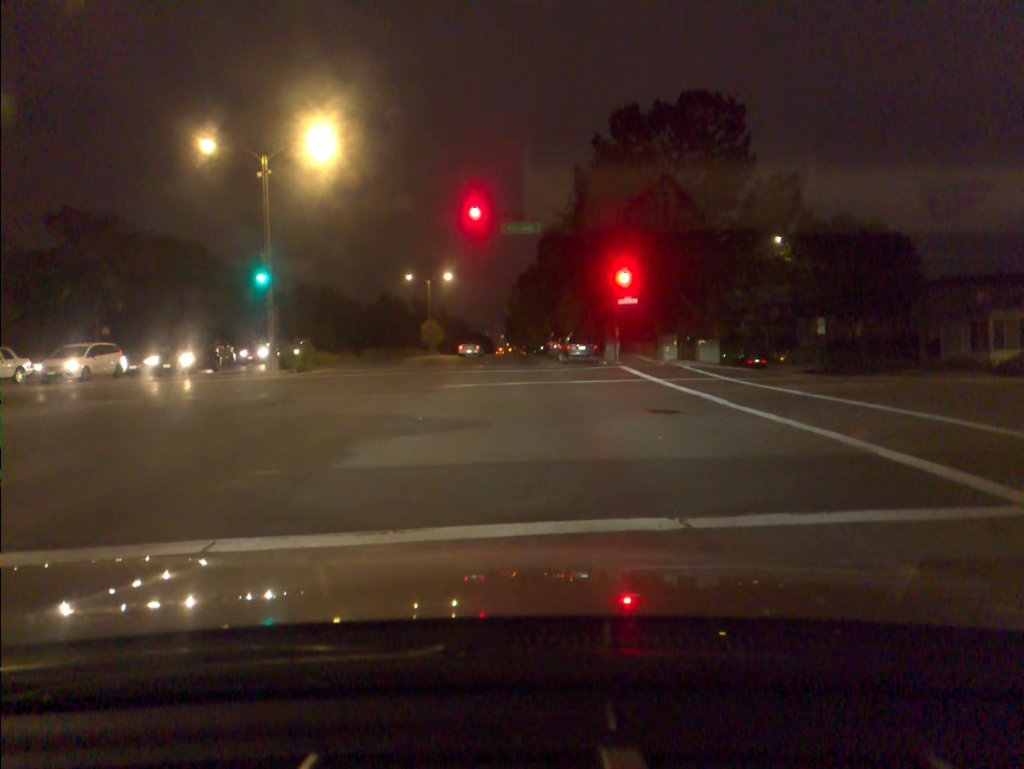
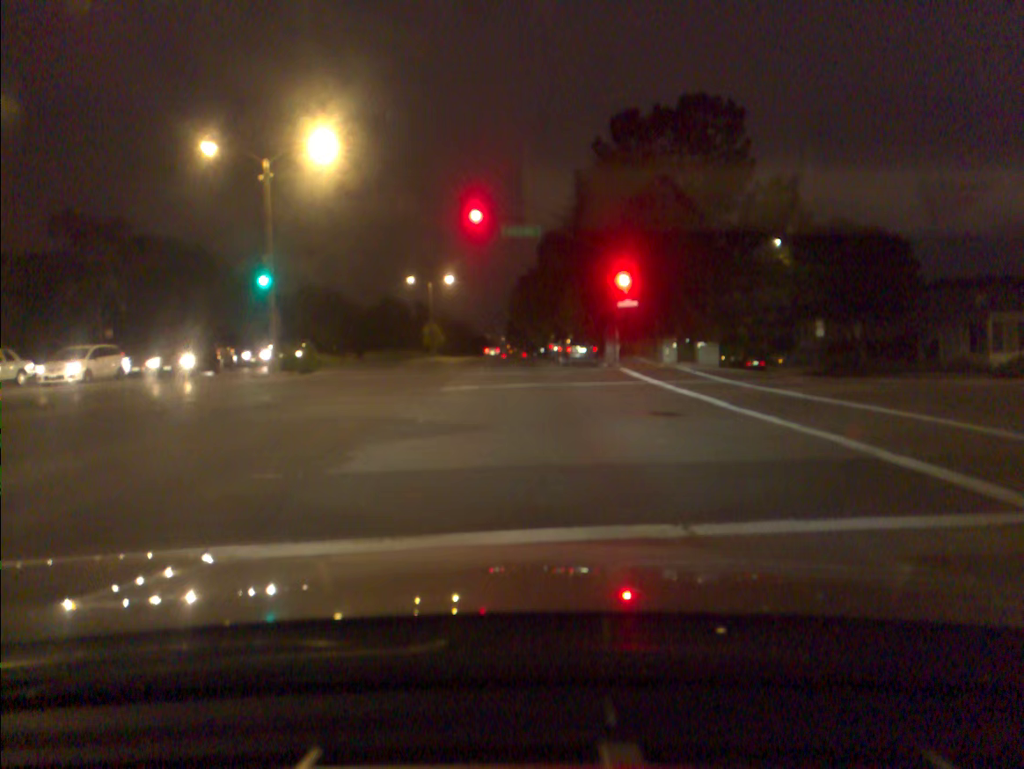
(0.0, +0.2) m; 0°
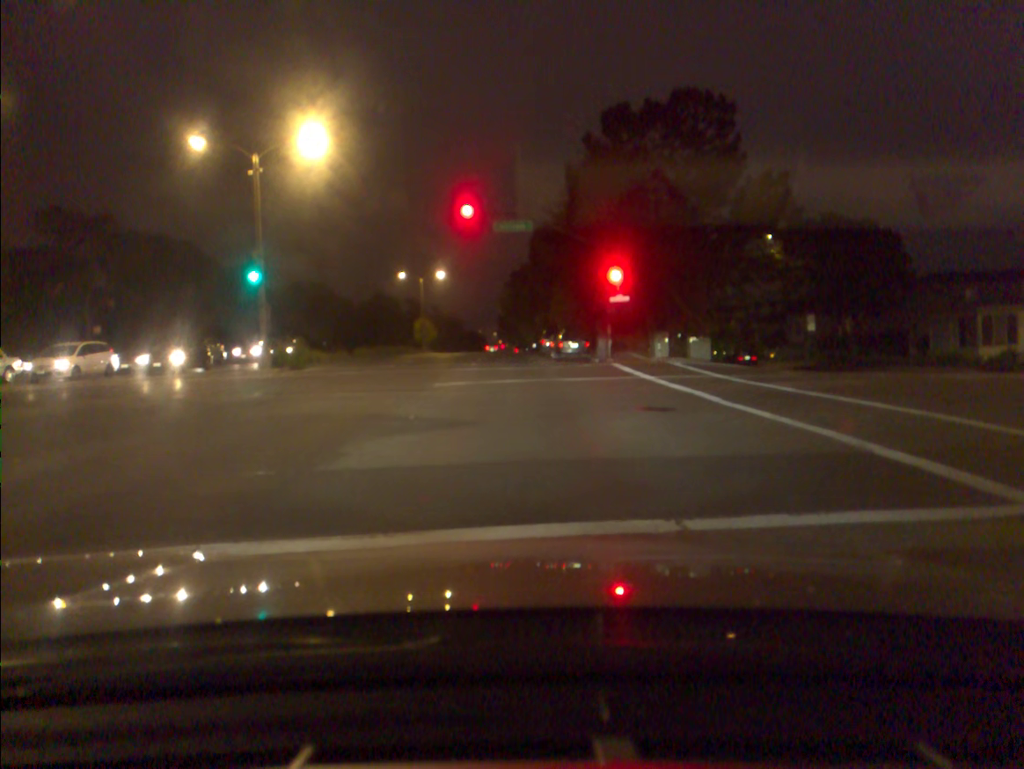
(0.0, 0.0) m; +1°
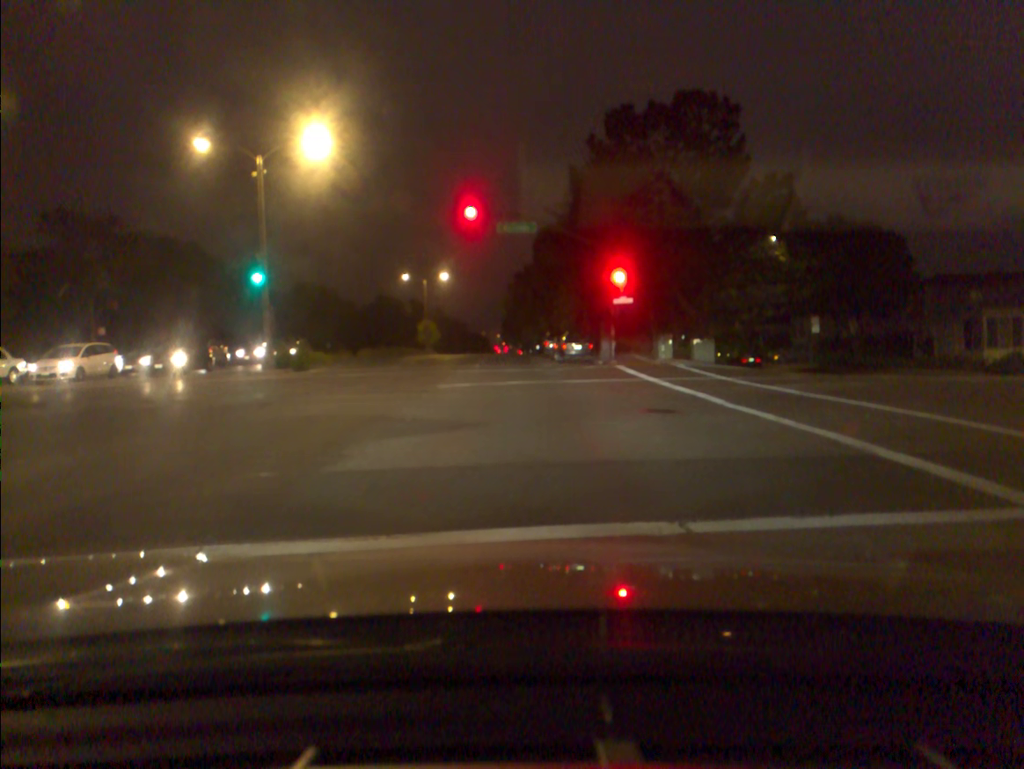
(0.0, 0.0) m; 0°
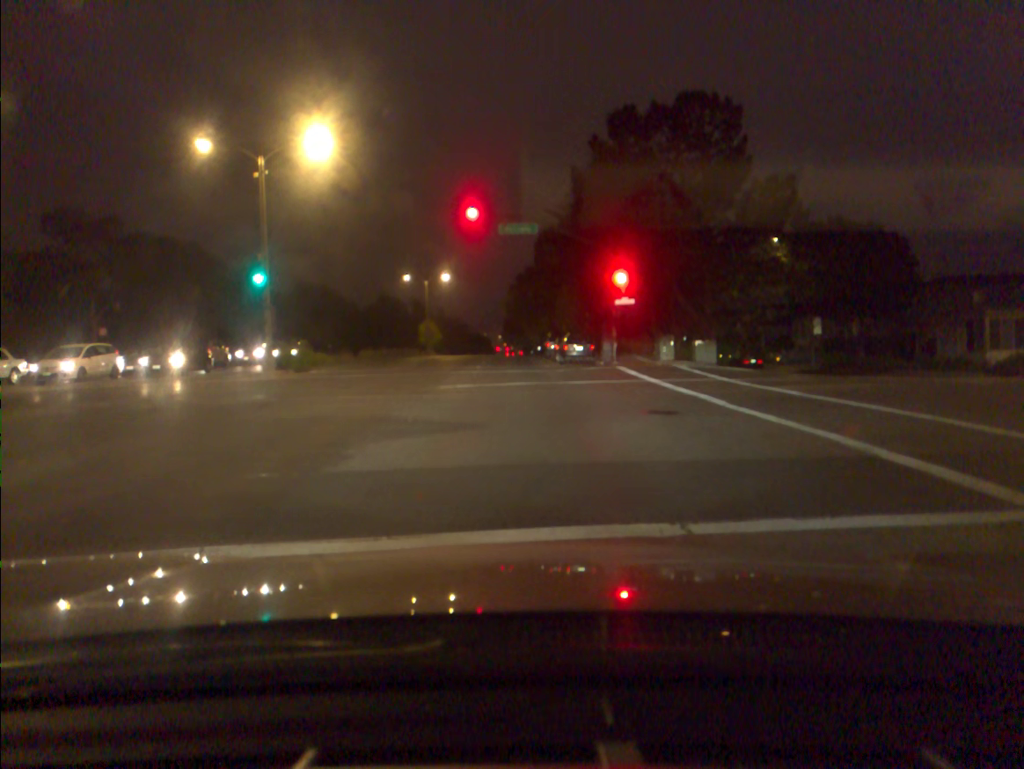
(0.0, 0.0) m; 0°
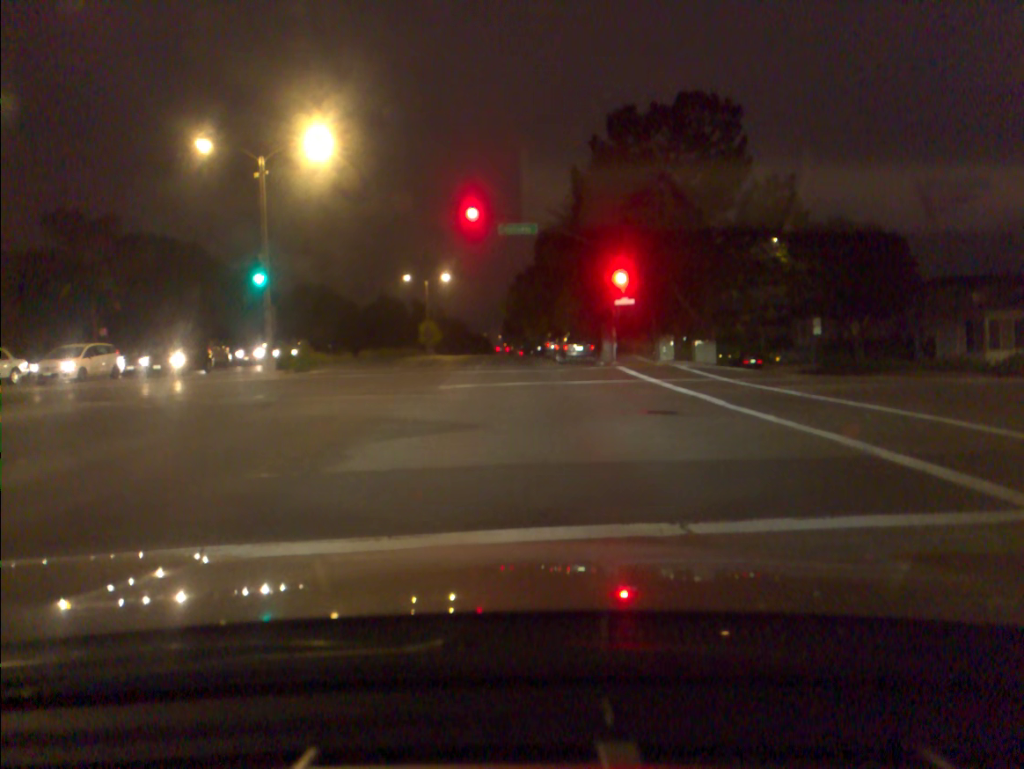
(0.0, 0.0) m; 0°
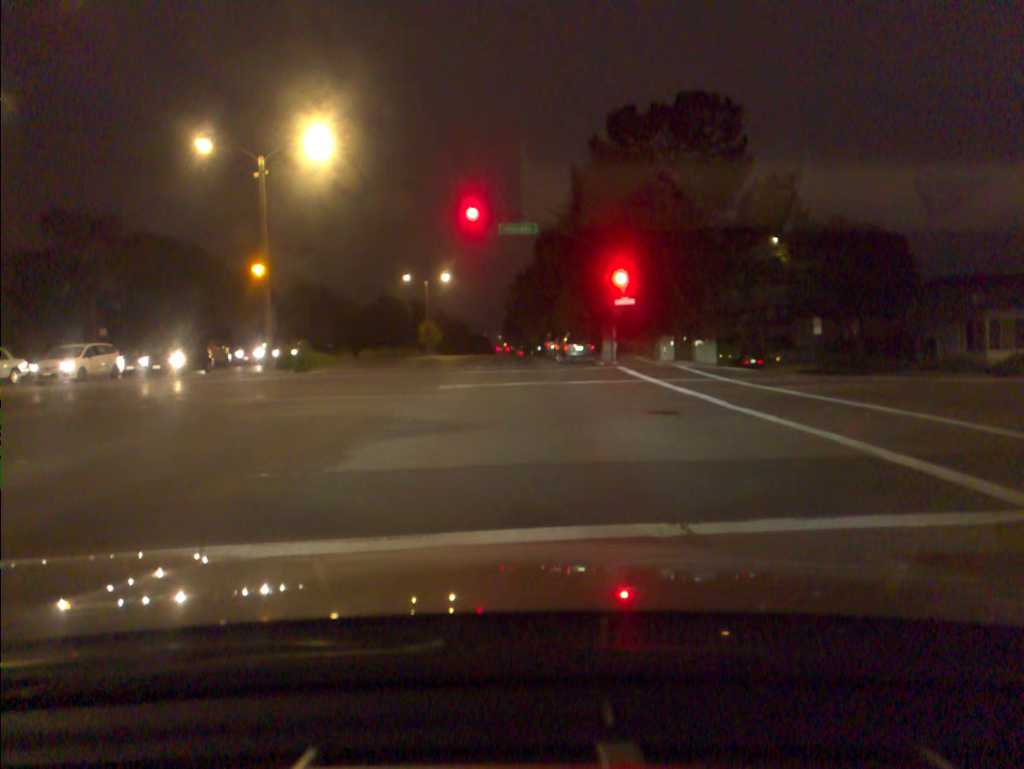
(0.0, 0.0) m; 0°
